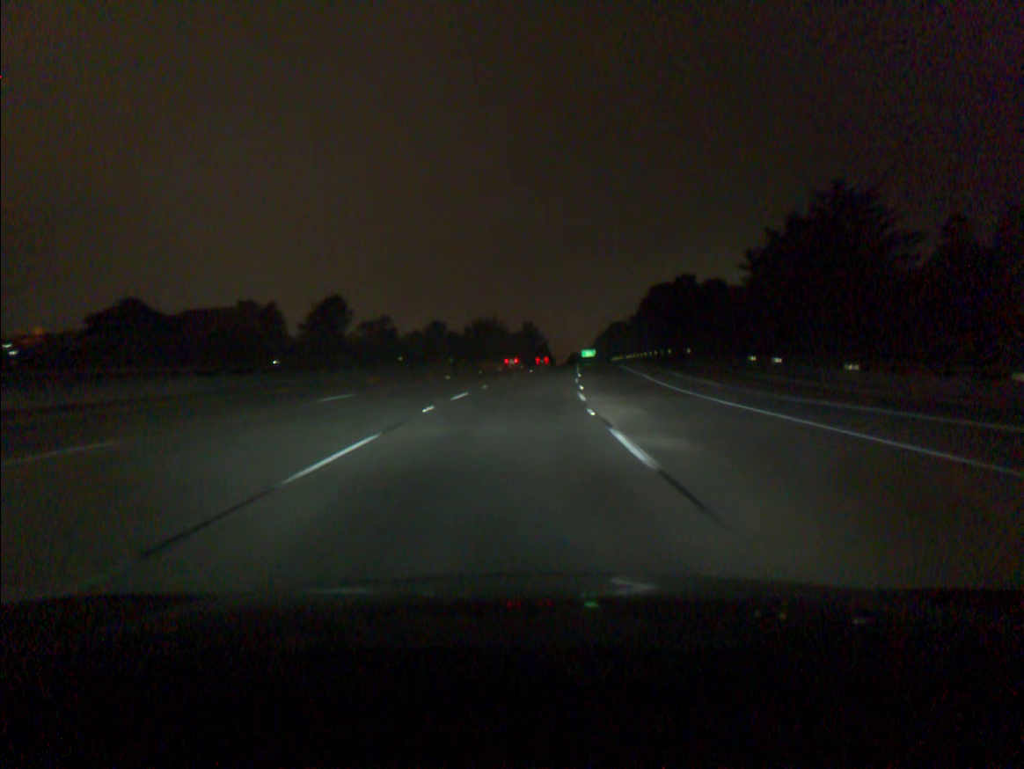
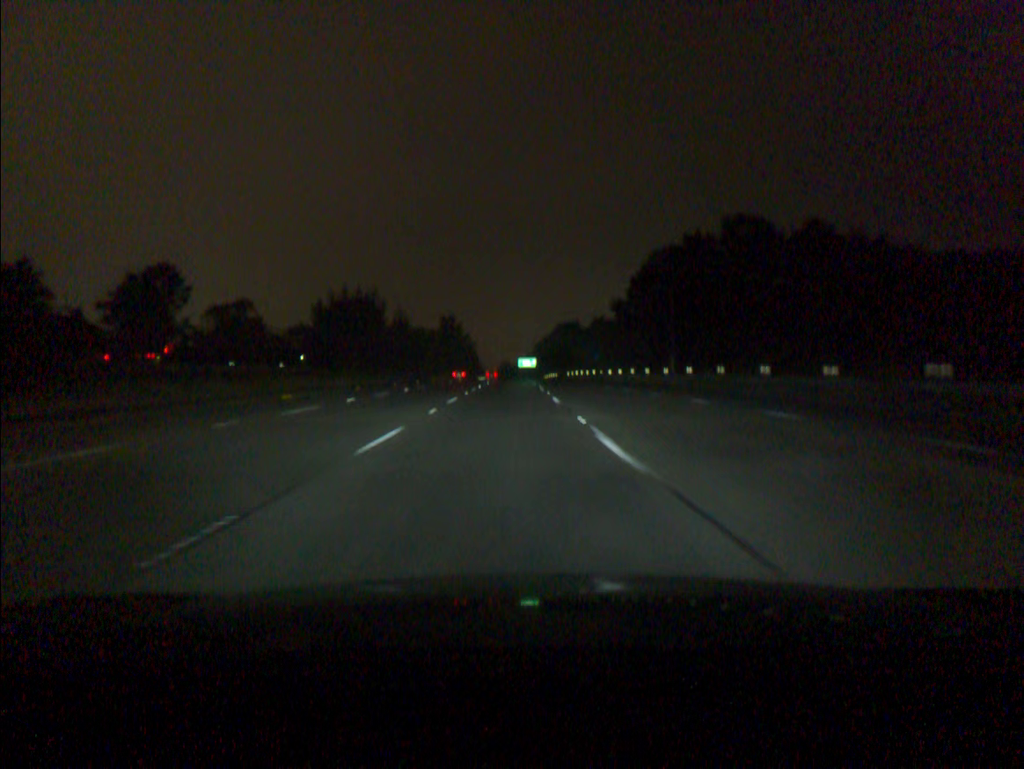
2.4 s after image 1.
(+3.8, +72.7) m; +5°
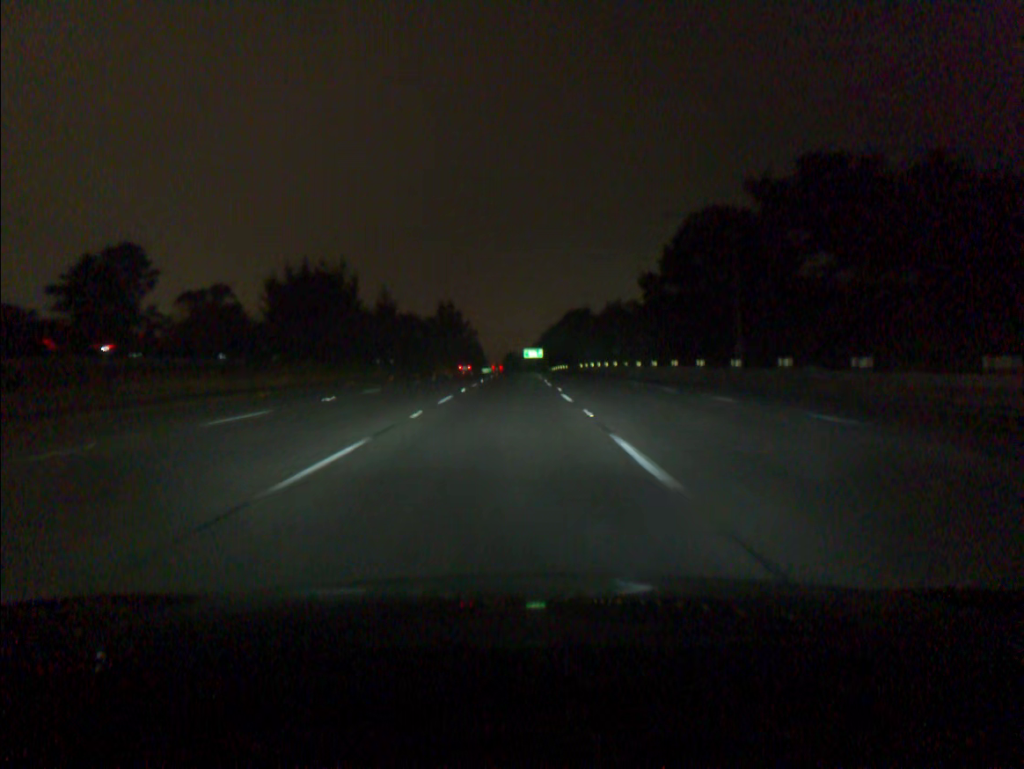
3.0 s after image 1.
(0.0, +18.3) m; 0°
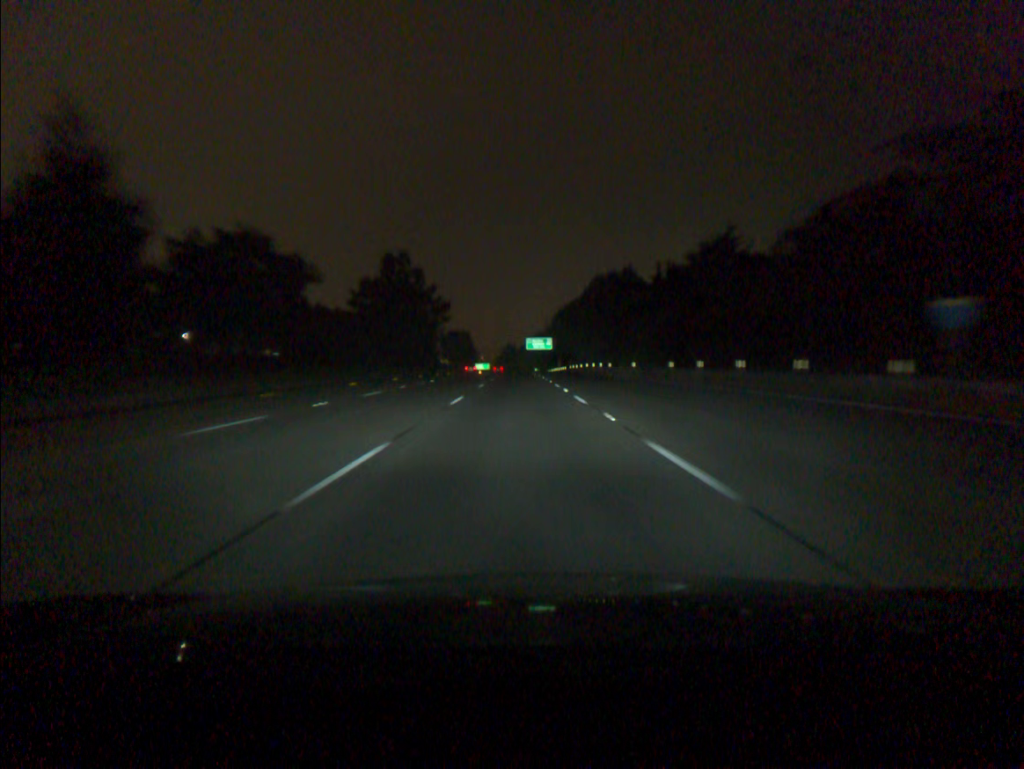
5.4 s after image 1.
(-0.4, +73.4) m; 0°
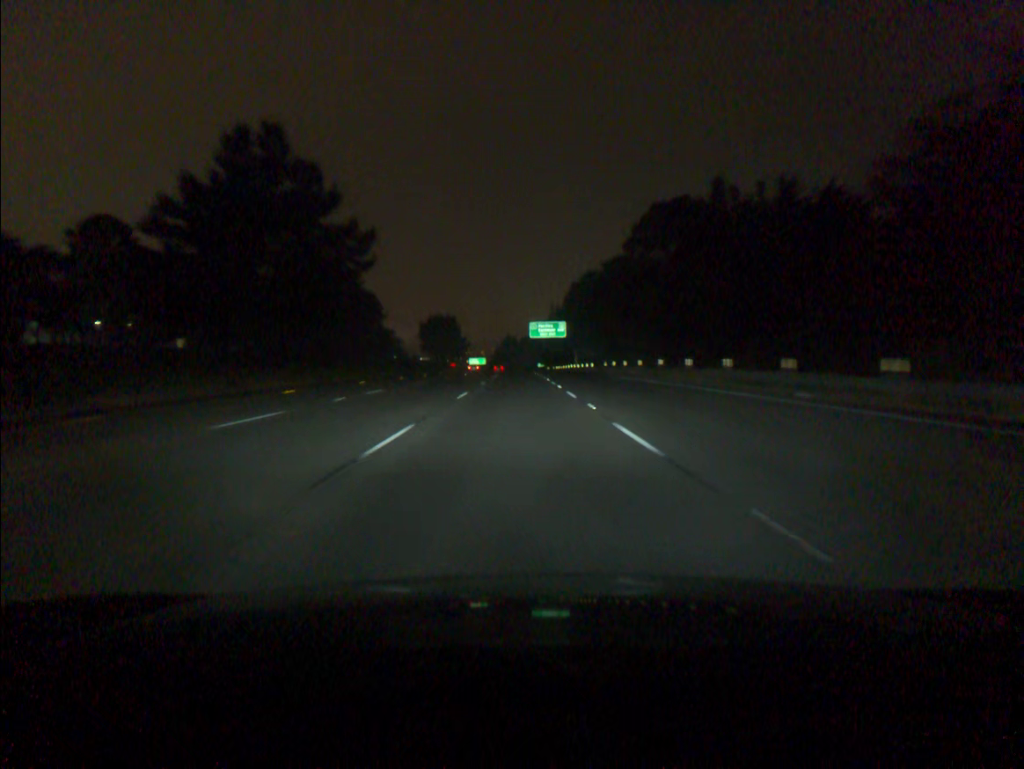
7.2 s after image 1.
(+0.1, +55.4) m; 0°
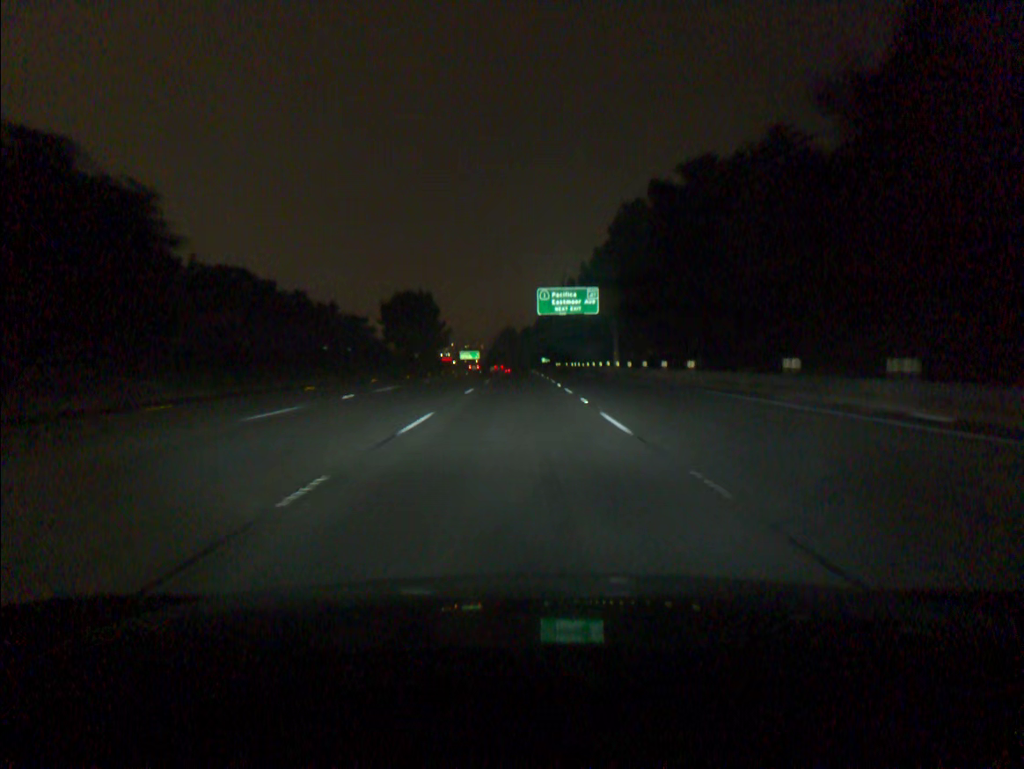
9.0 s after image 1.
(0.0, +55.5) m; 0°
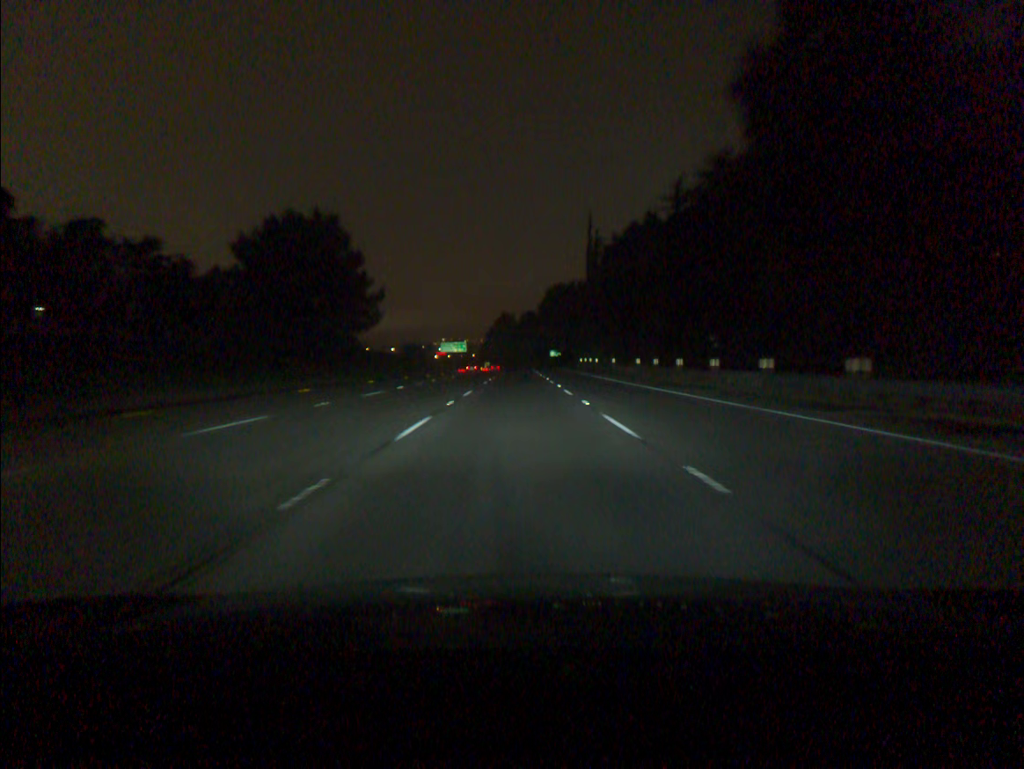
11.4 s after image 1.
(0.0, +73.7) m; 0°
